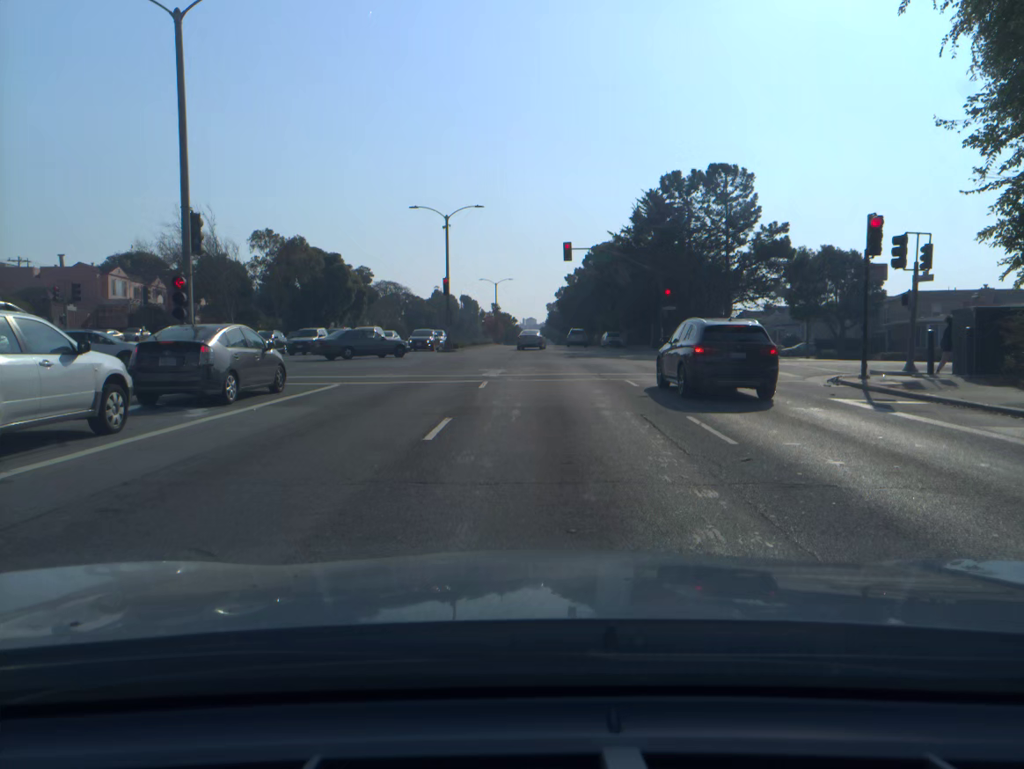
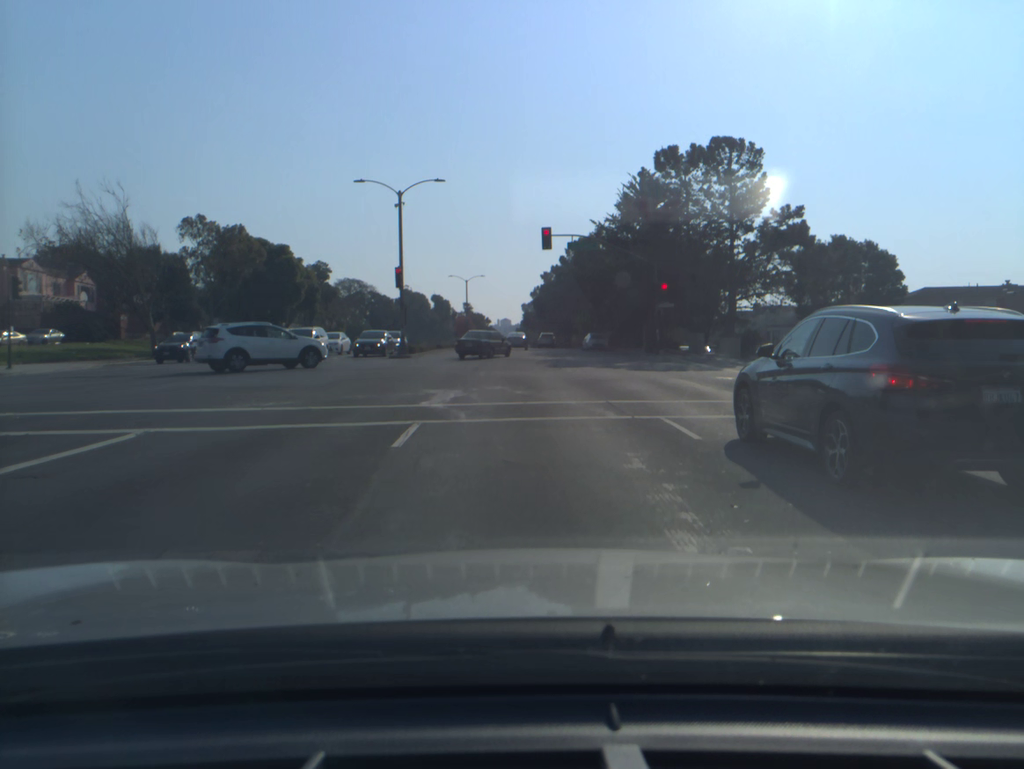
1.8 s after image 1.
(+0.2, +9.3) m; +2°
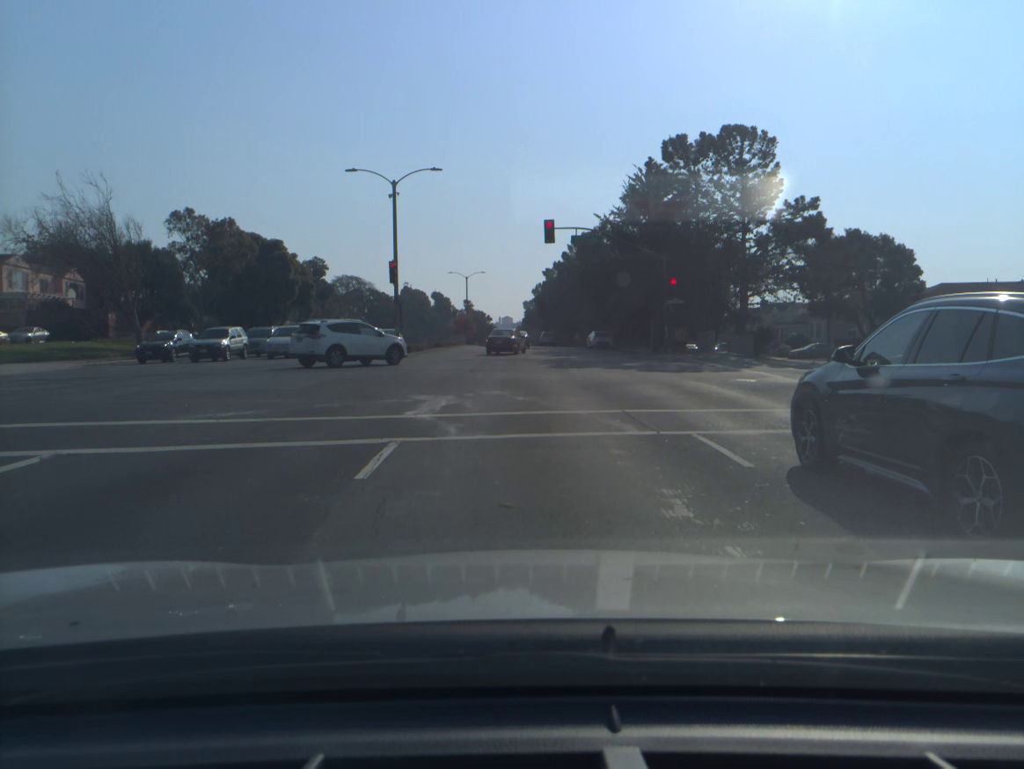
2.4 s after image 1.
(0.0, +2.1) m; -1°
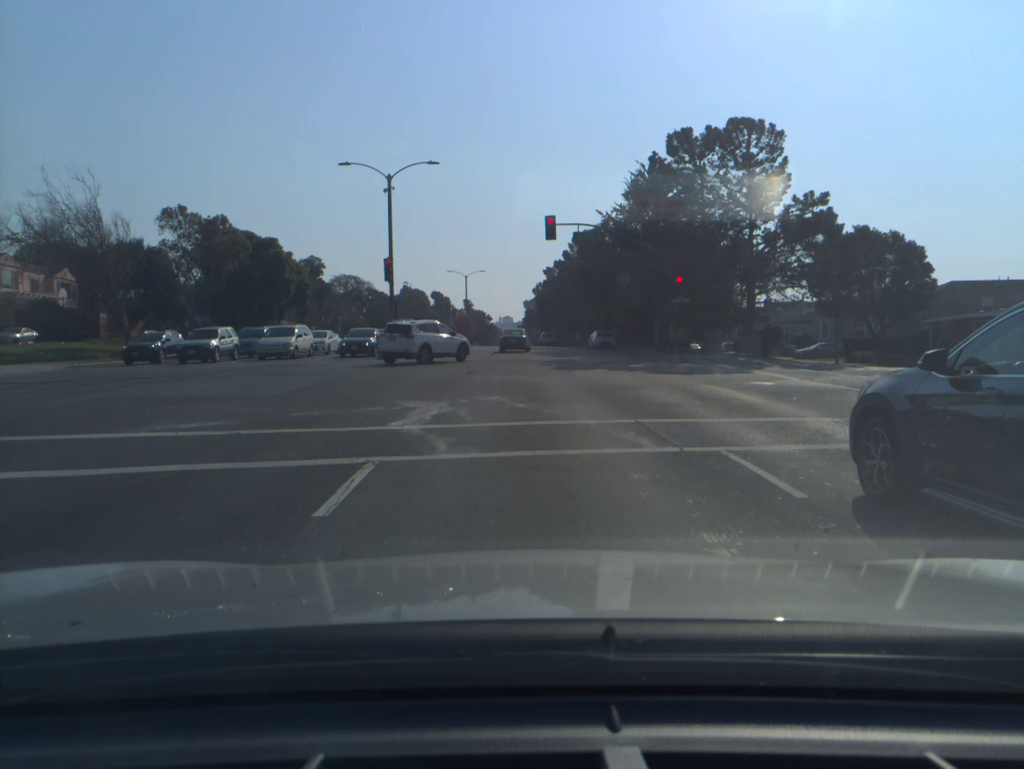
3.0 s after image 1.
(0.0, +1.5) m; +2°
